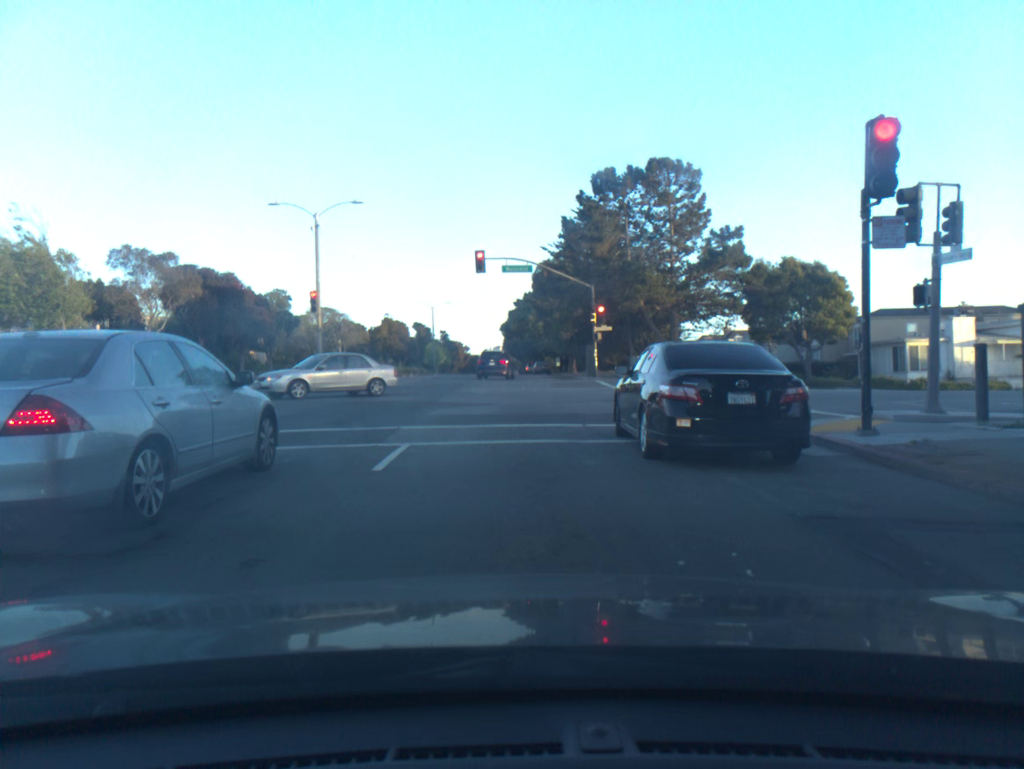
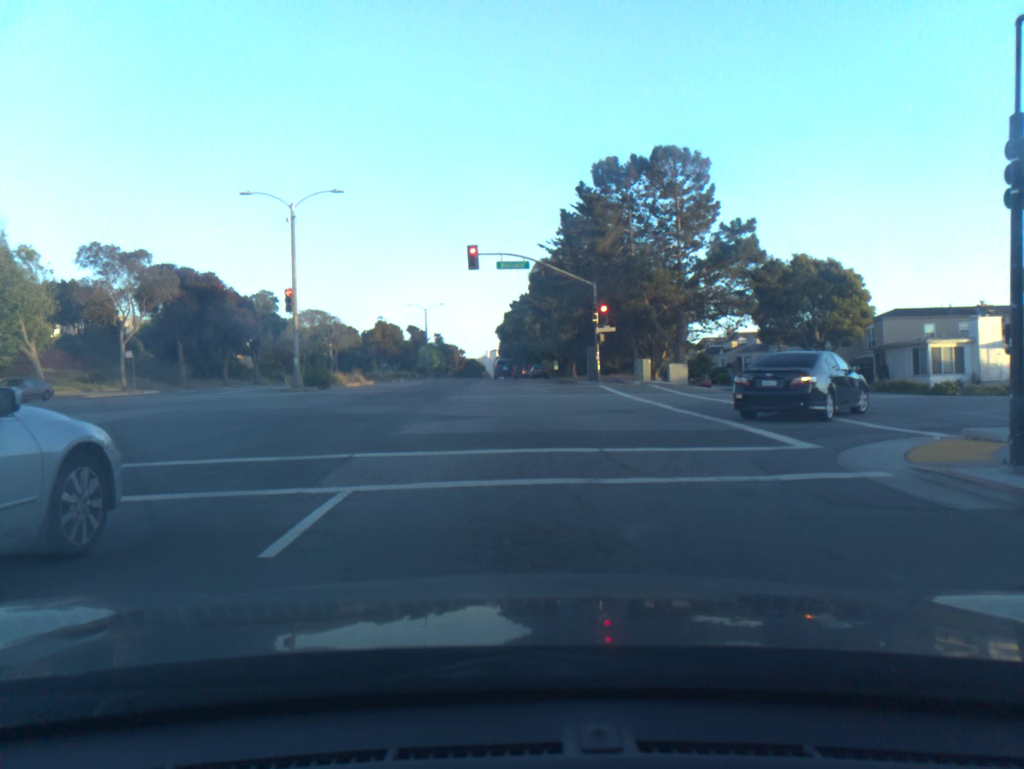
(0.0, +3.4) m; 0°
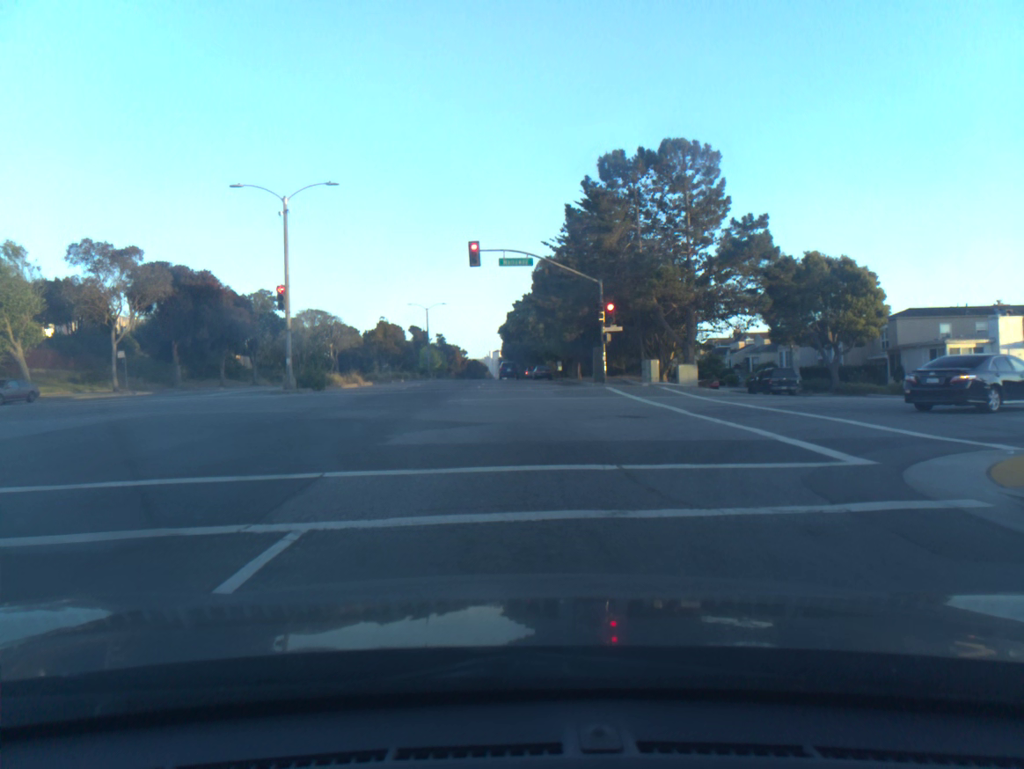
(0.0, +1.6) m; 0°
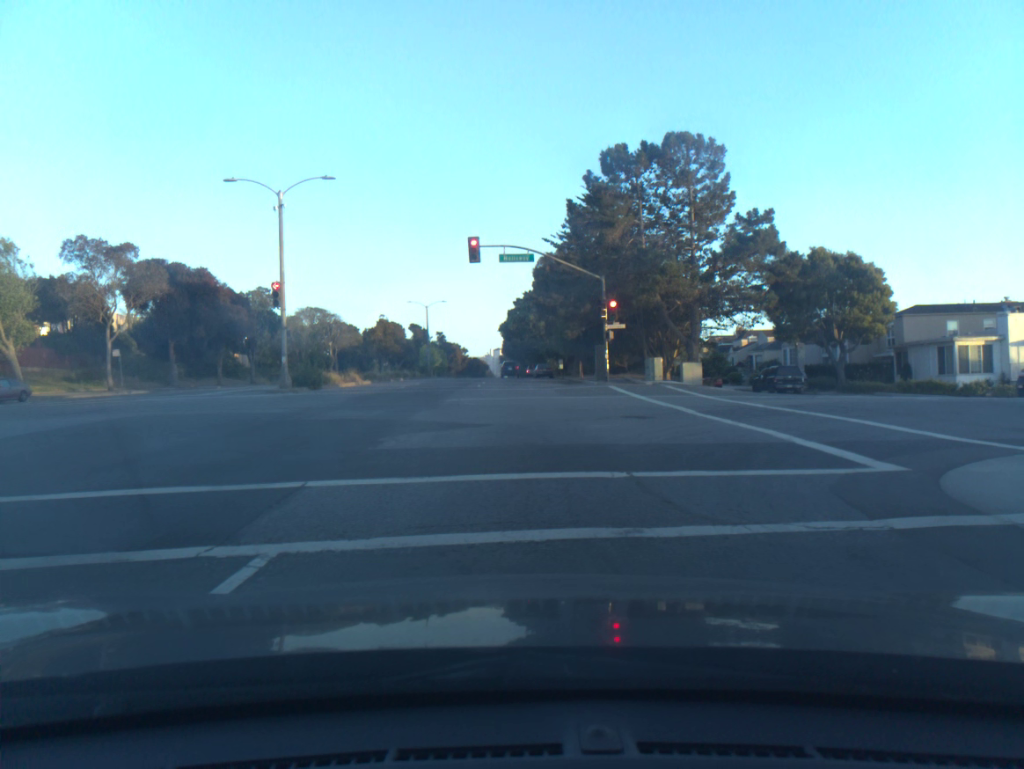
(0.0, +0.7) m; 0°
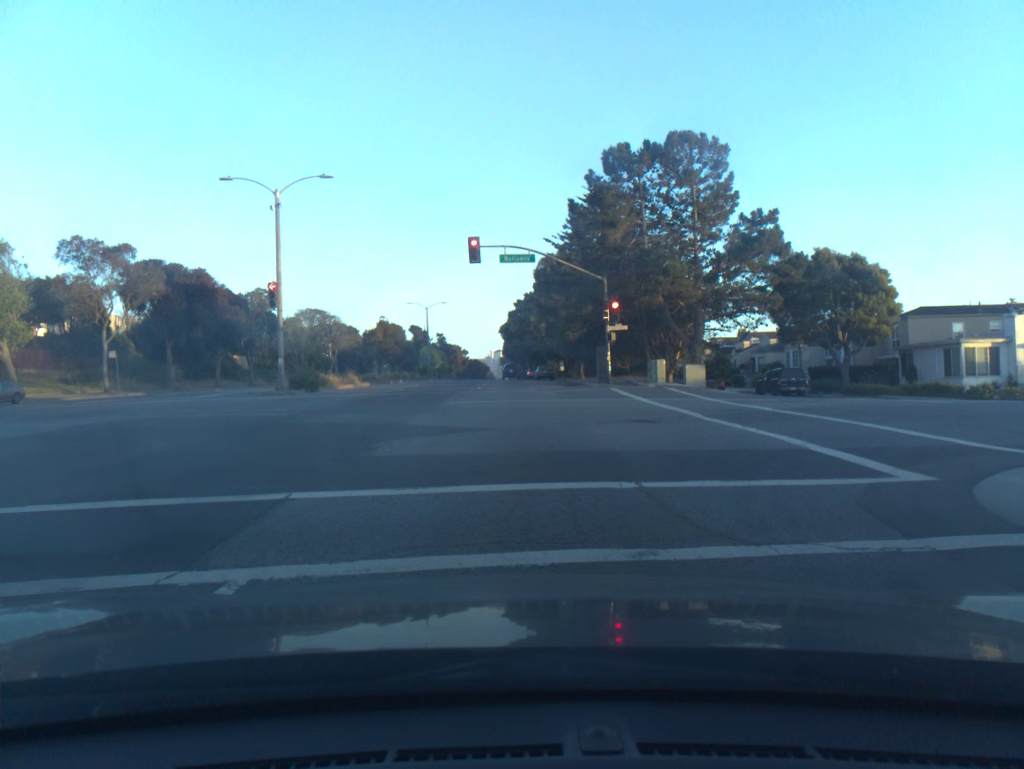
(0.0, +0.6) m; 0°
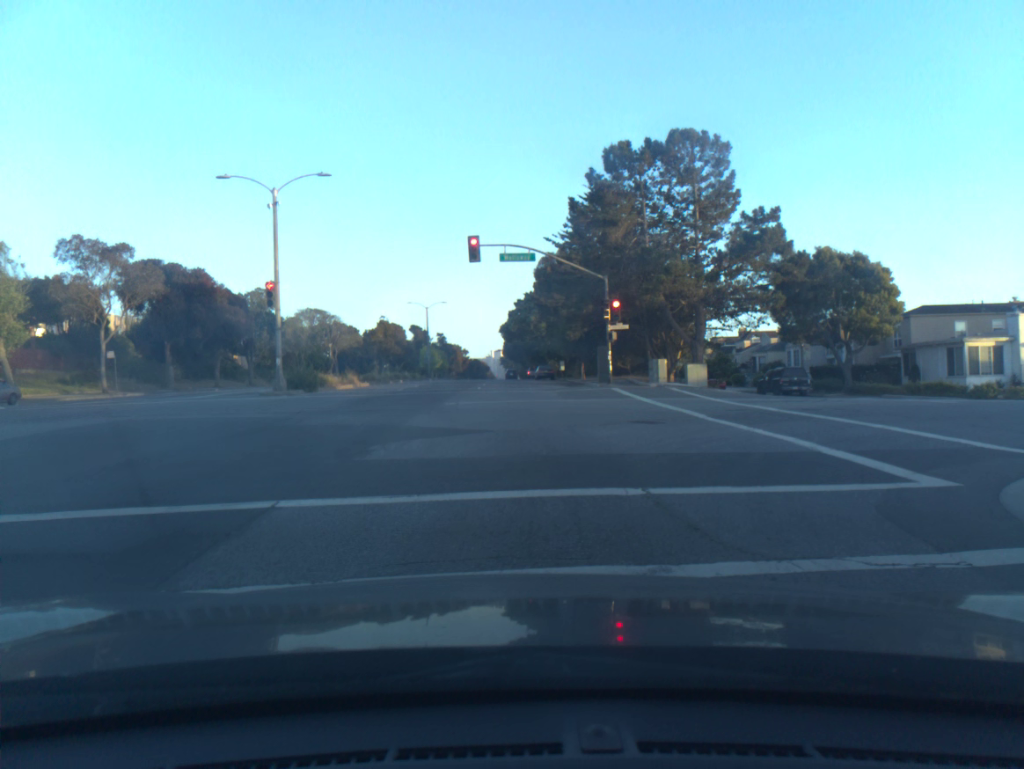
(0.0, +0.4) m; 0°
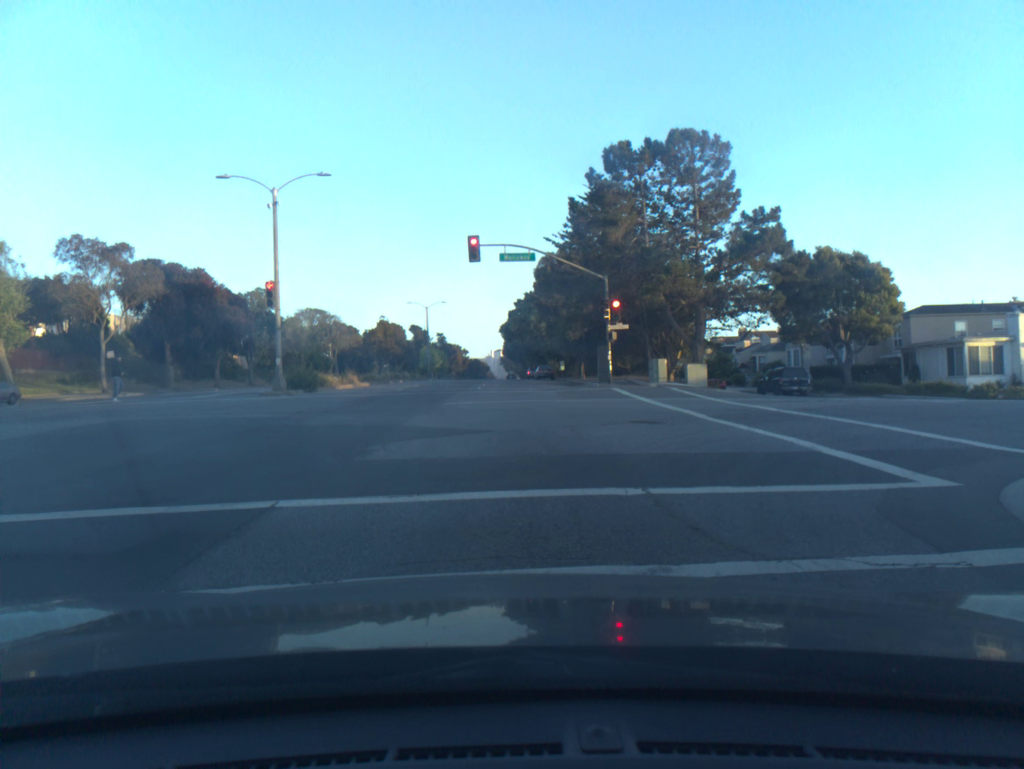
(0.0, 0.0) m; 0°
